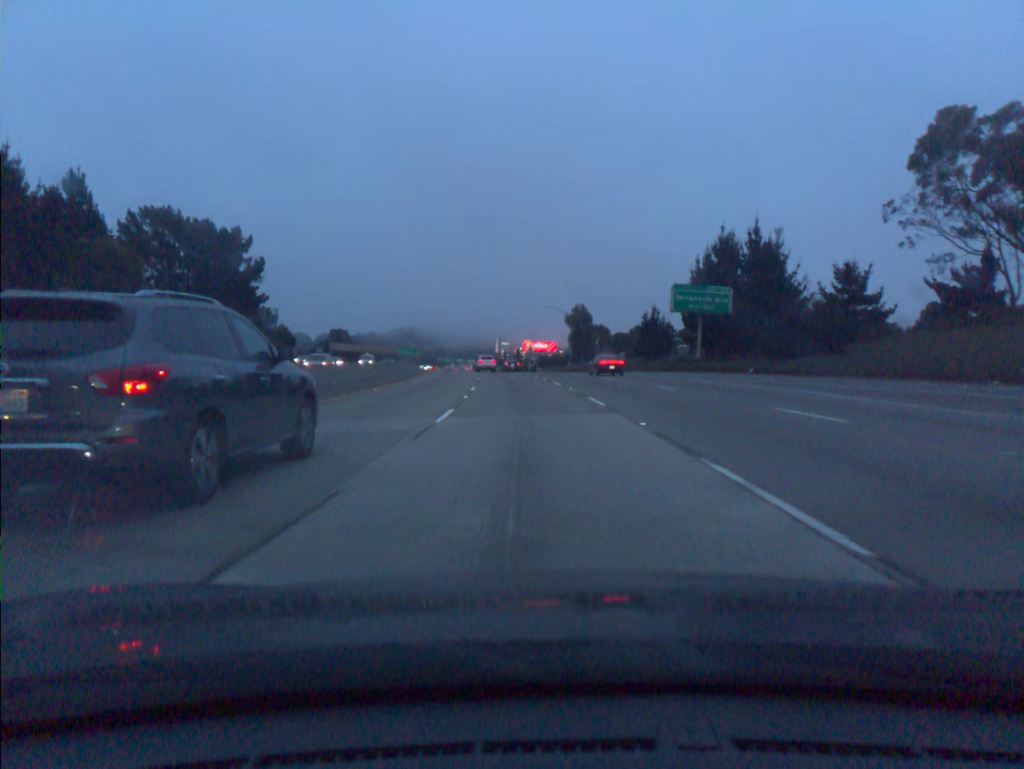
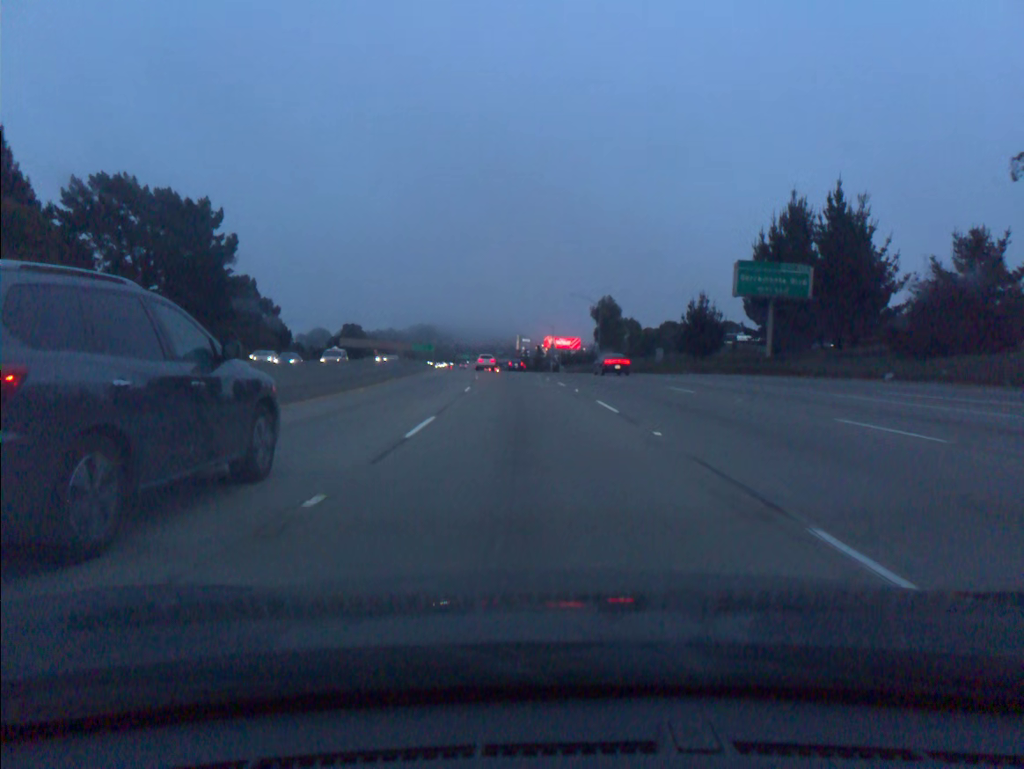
(-0.2, +17.7) m; -2°
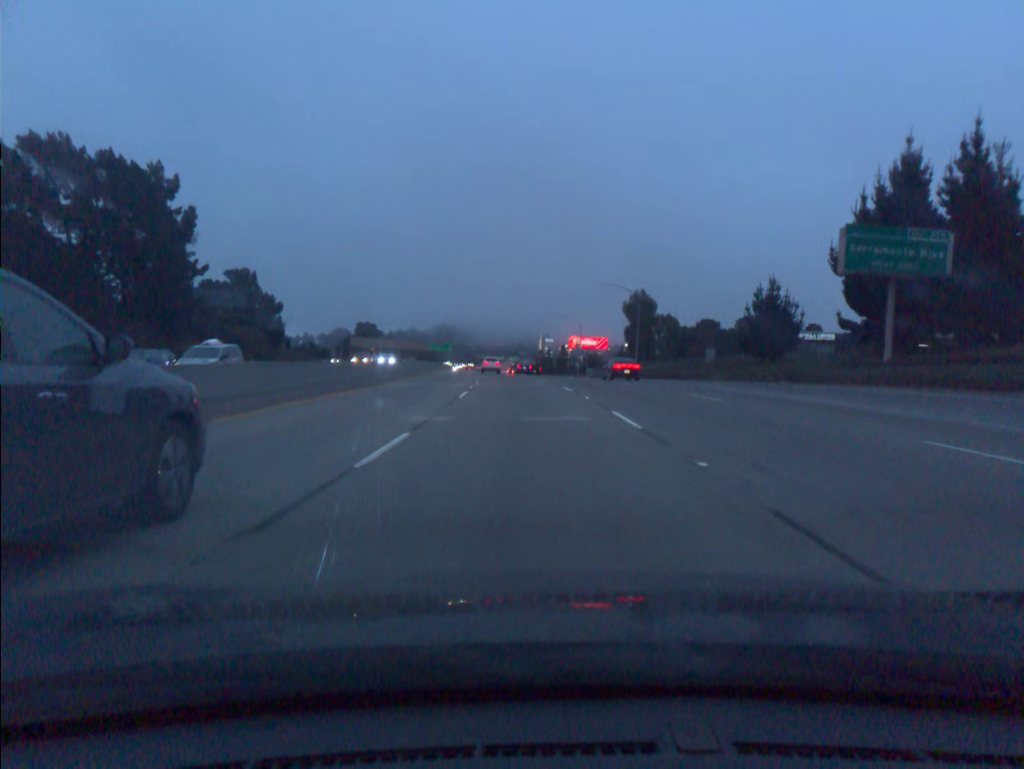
(-0.3, +17.7) m; -2°
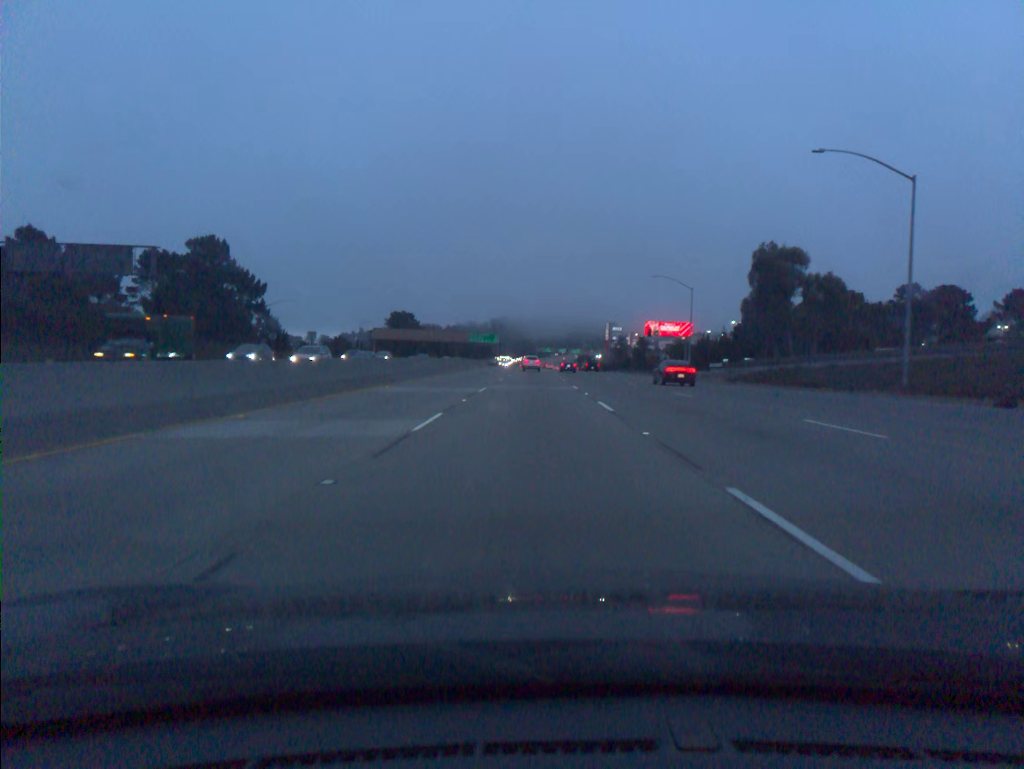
(-2.3, +53.4) m; -5°
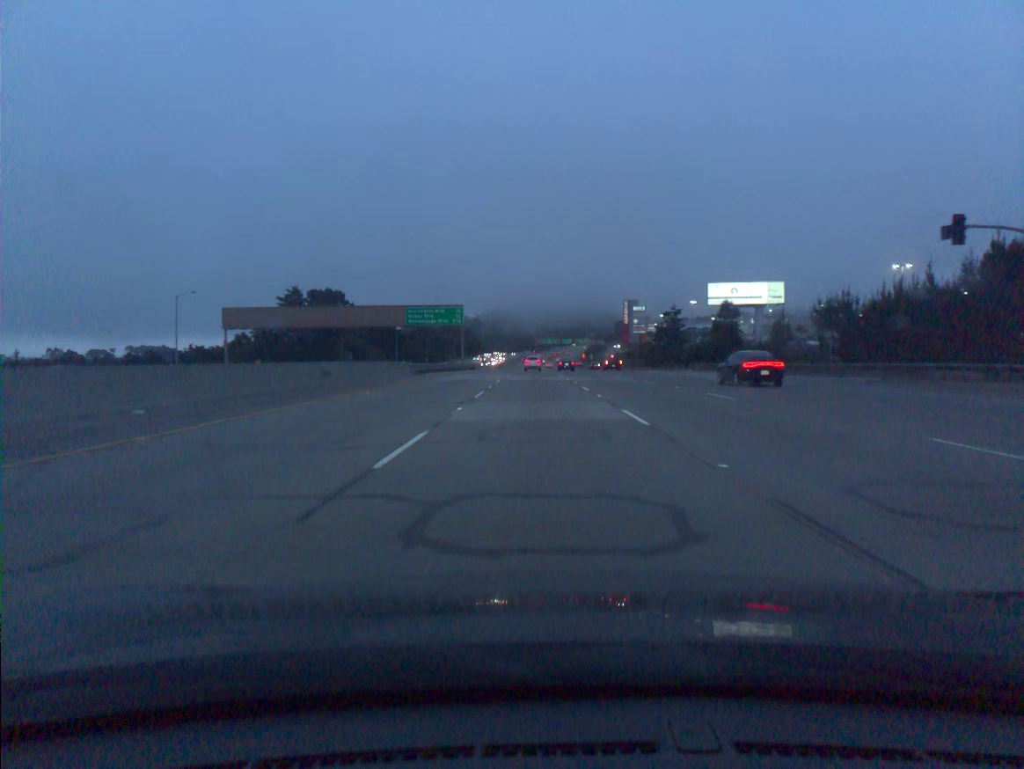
(-0.8, +91.9) m; 0°
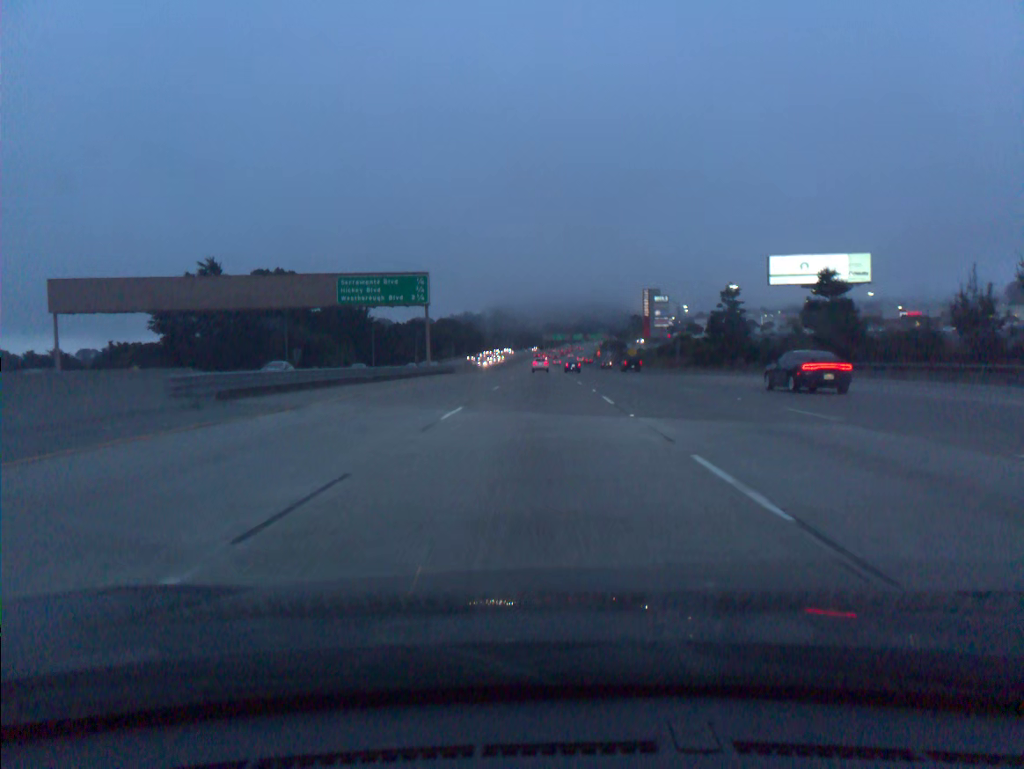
(-0.1, +37.1) m; 0°
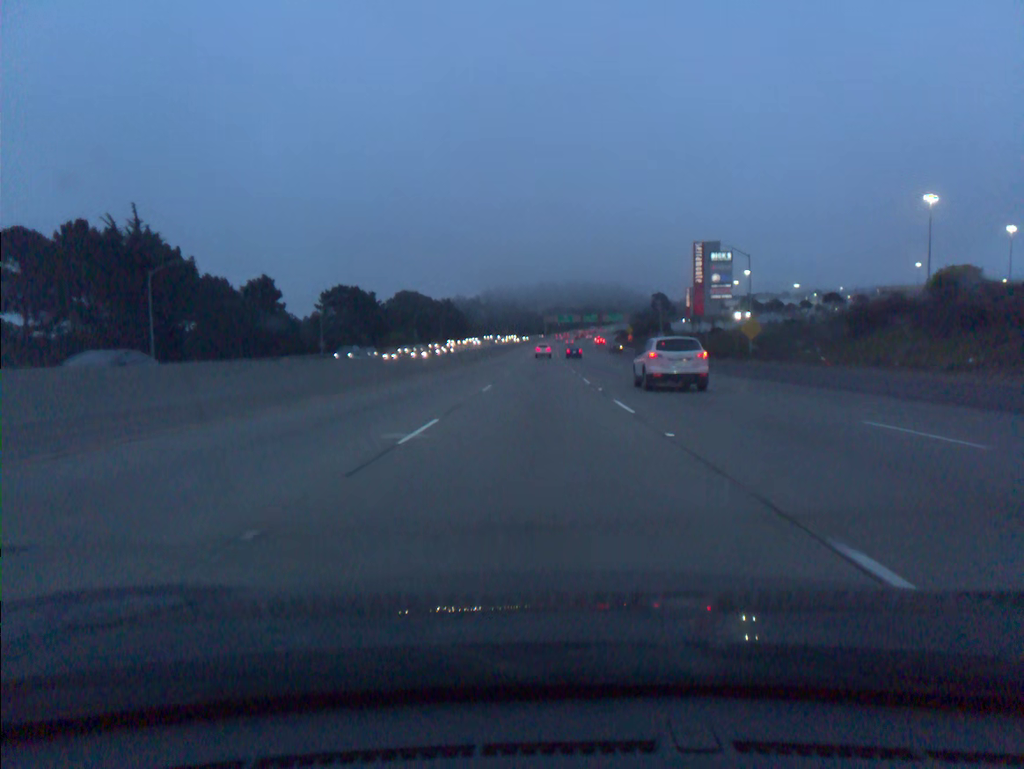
(+0.2, +92.6) m; 0°
